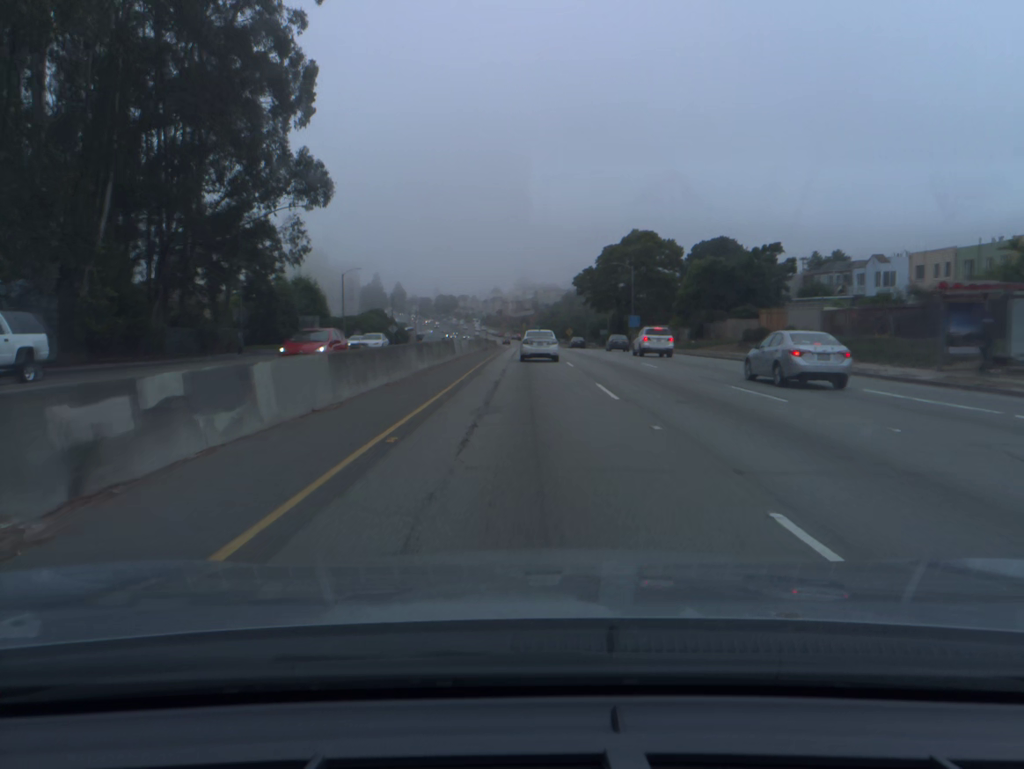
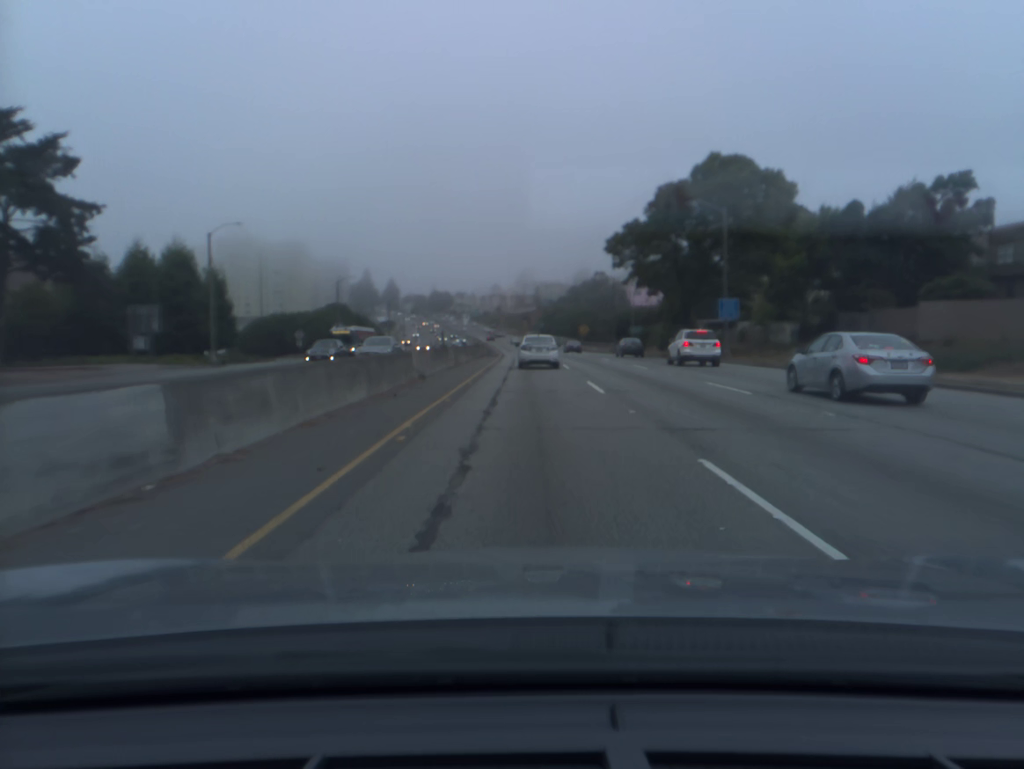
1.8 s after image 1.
(0.0, +42.0) m; 0°
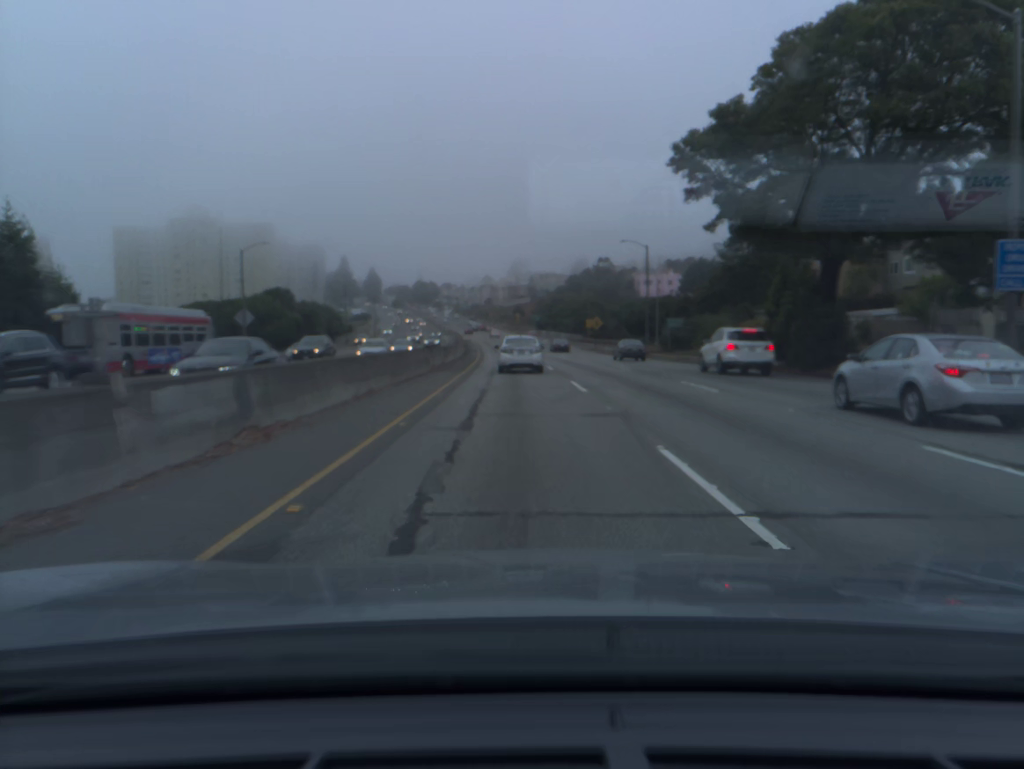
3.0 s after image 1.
(+0.1, +28.1) m; 0°
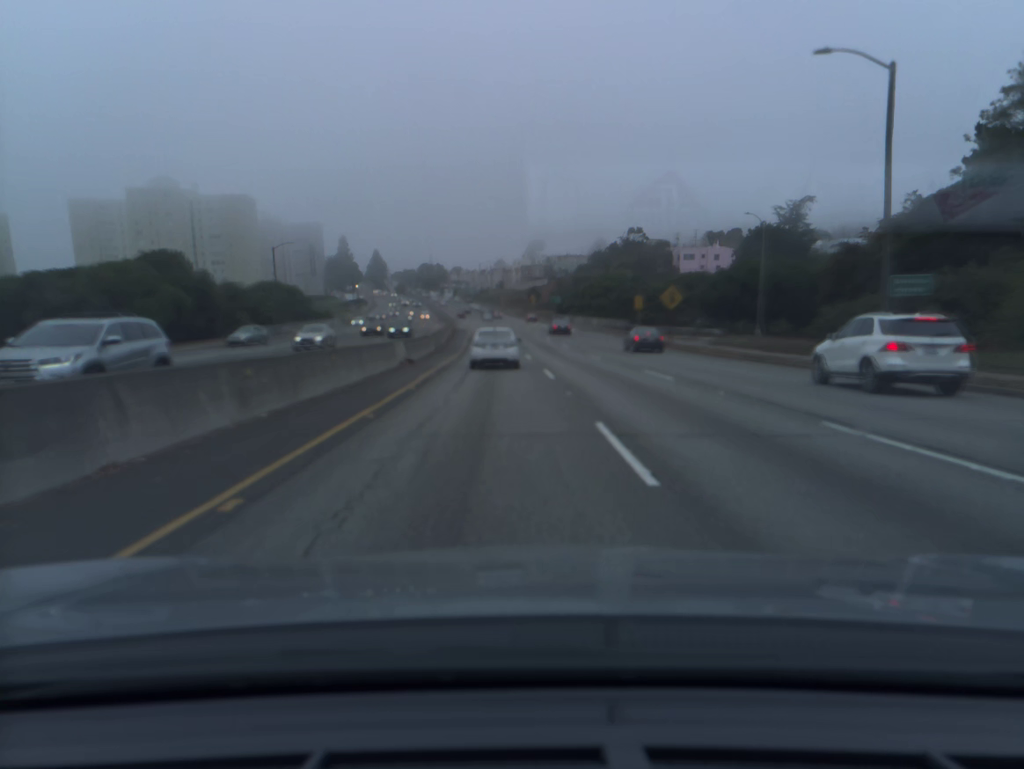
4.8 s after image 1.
(-0.3, +42.5) m; -1°
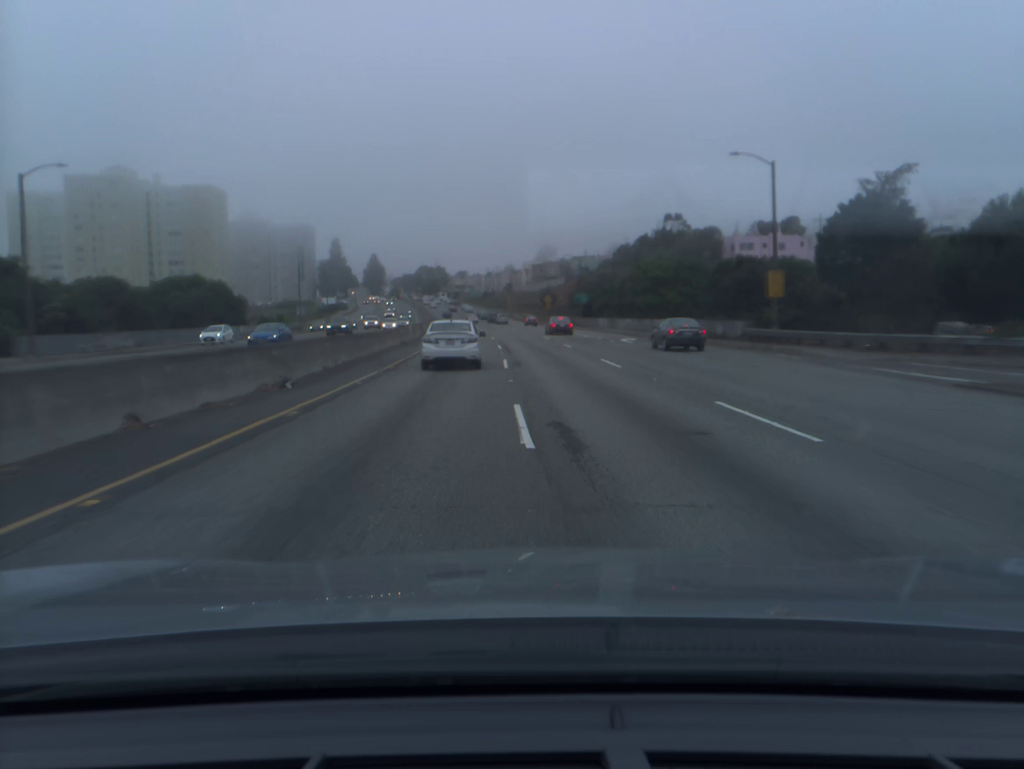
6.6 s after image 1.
(-0.5, +42.6) m; -1°
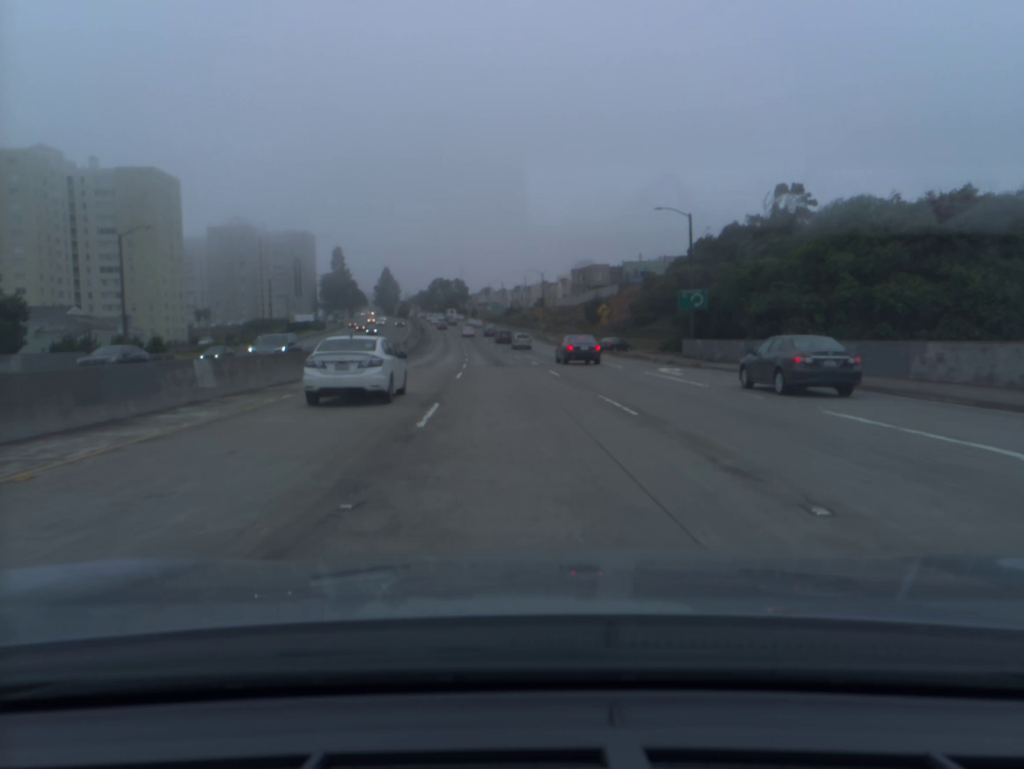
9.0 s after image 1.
(-1.1, +55.5) m; -2°
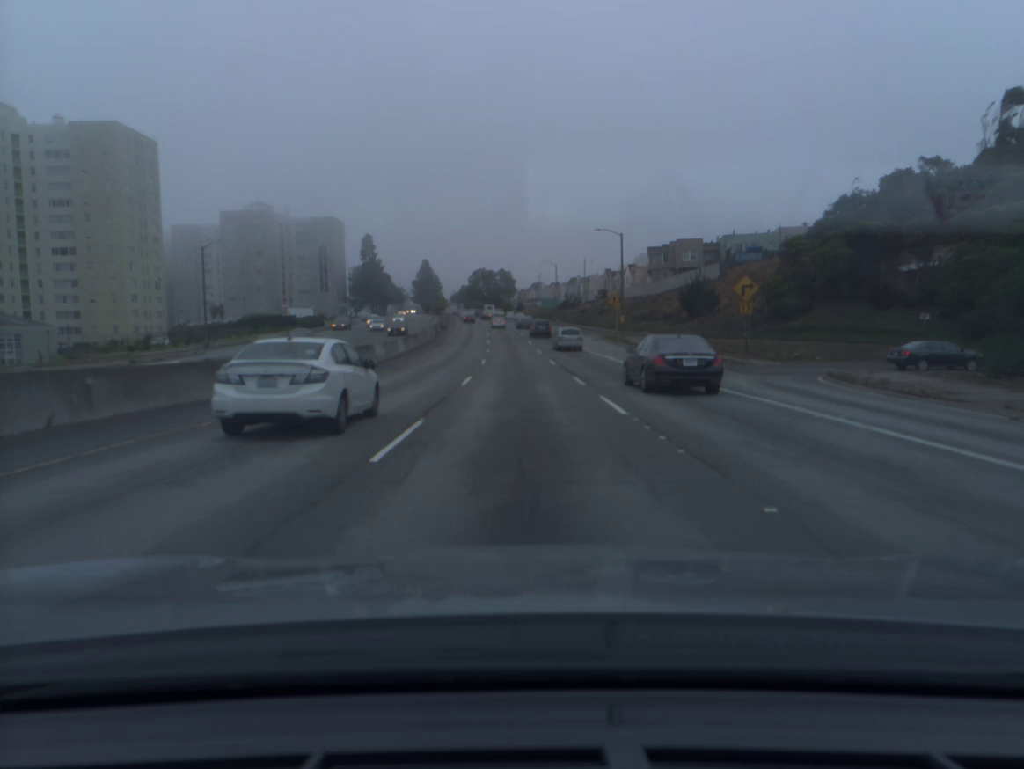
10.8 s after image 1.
(-1.3, +40.0) m; -4°
